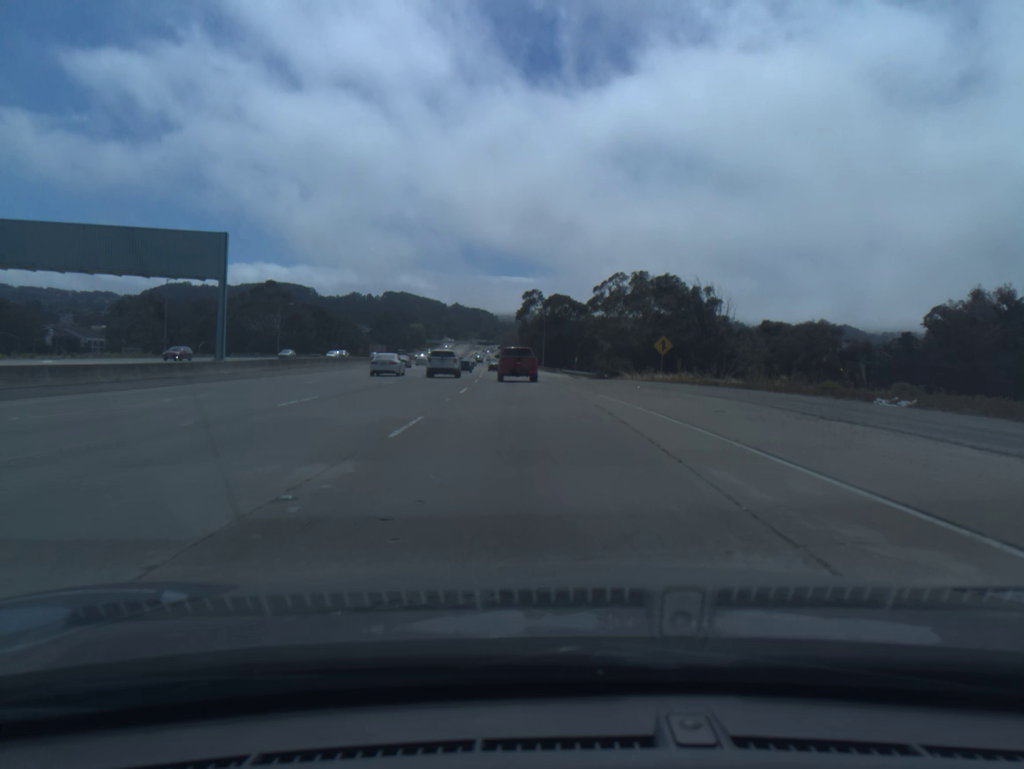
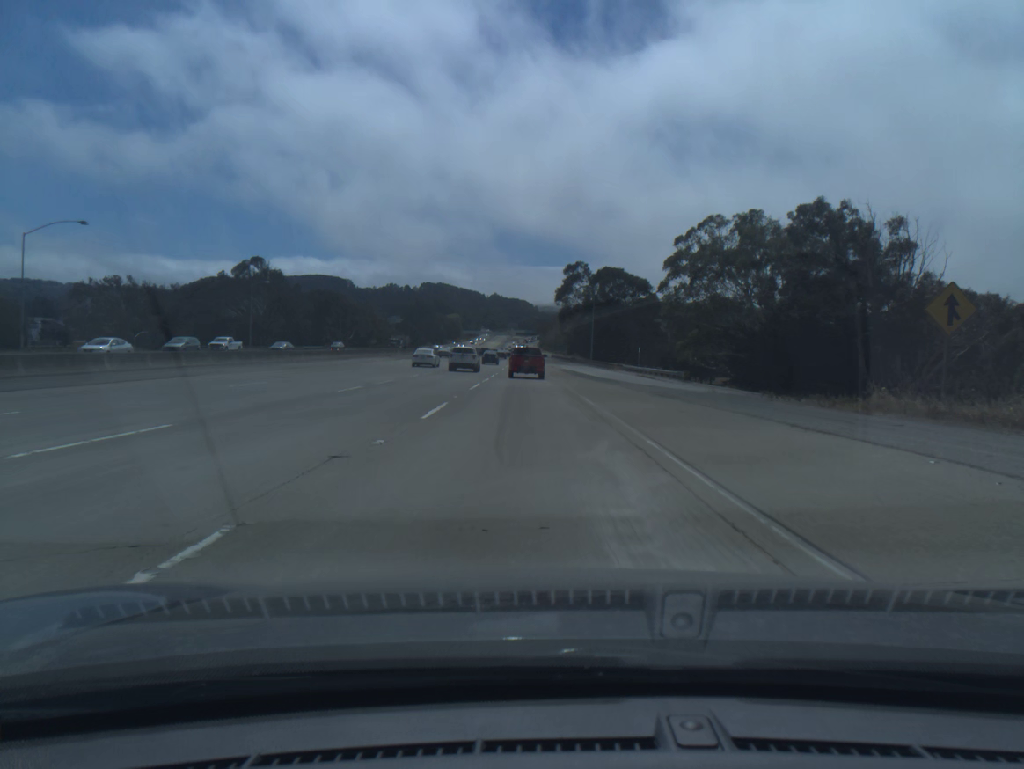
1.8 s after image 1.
(-1.1, +38.9) m; -3°
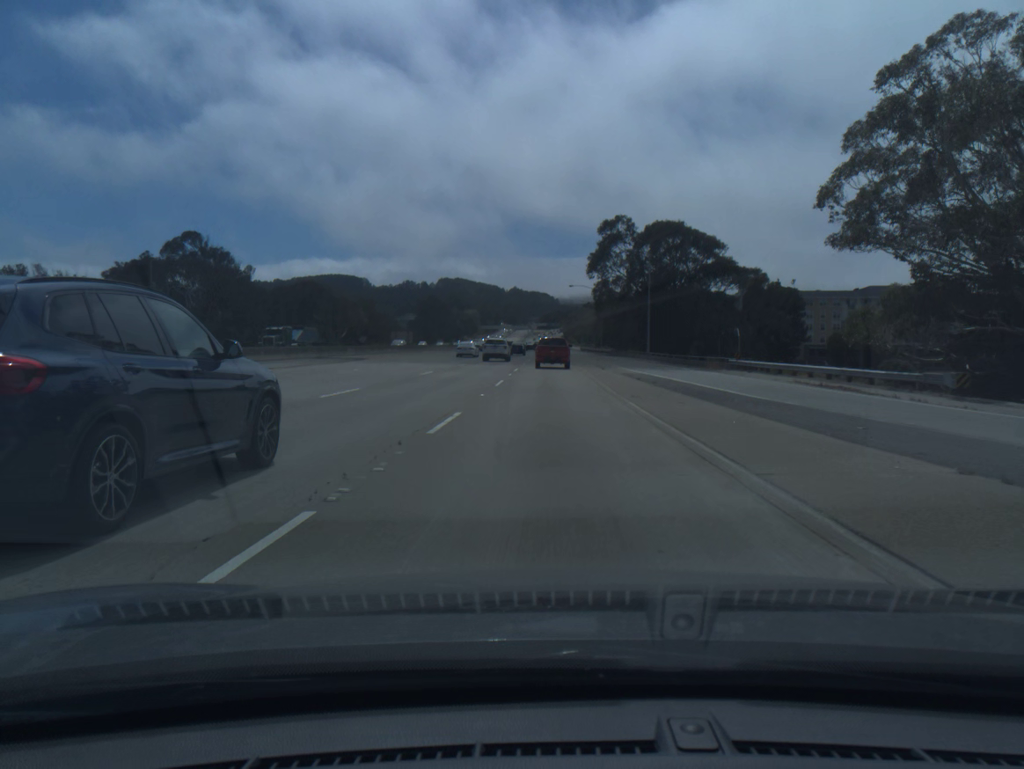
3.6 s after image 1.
(-0.9, +40.2) m; -2°
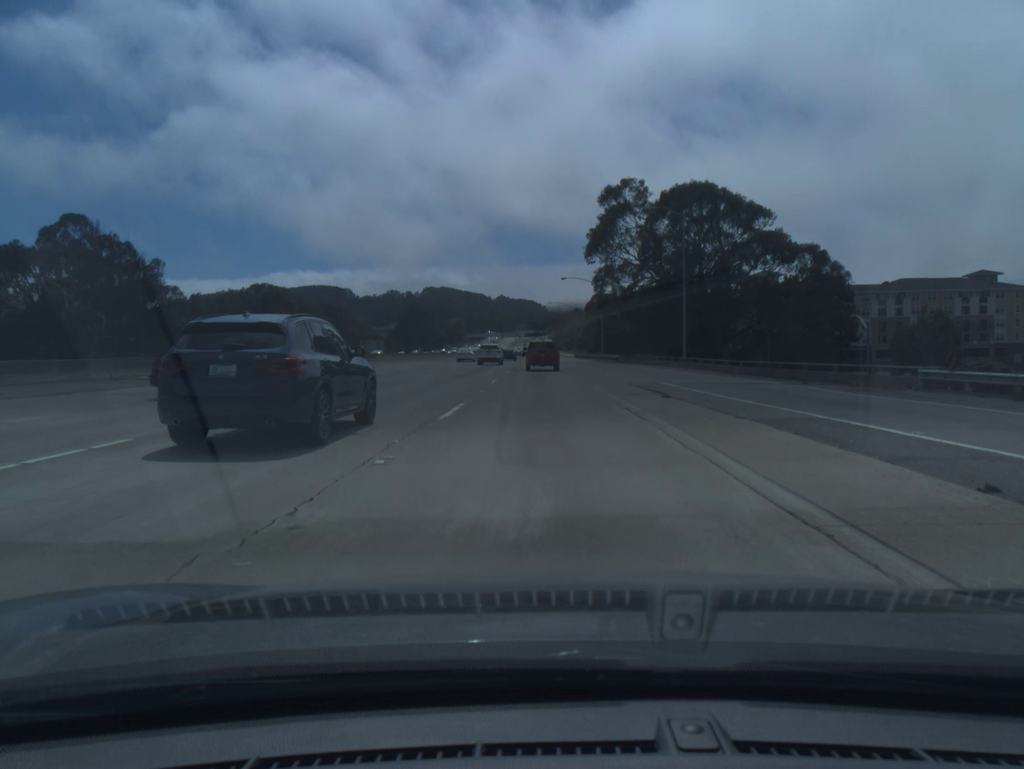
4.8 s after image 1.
(+0.2, +26.9) m; +1°
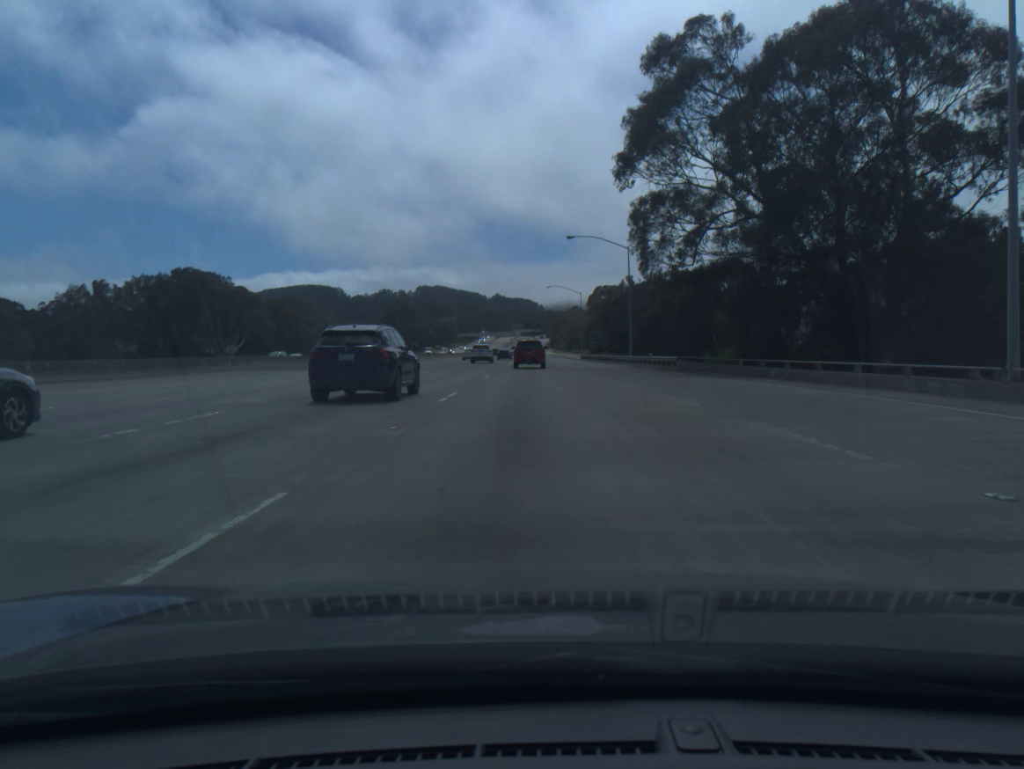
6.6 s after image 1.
(+0.2, +40.0) m; 0°
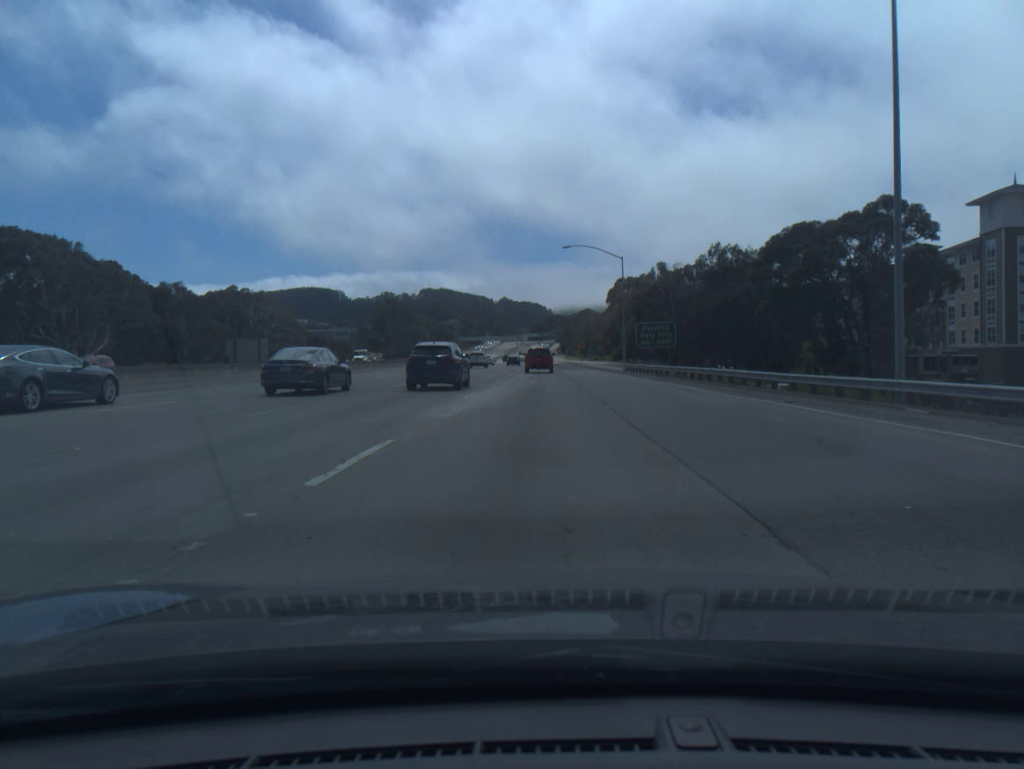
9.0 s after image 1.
(-0.4, +53.5) m; -1°
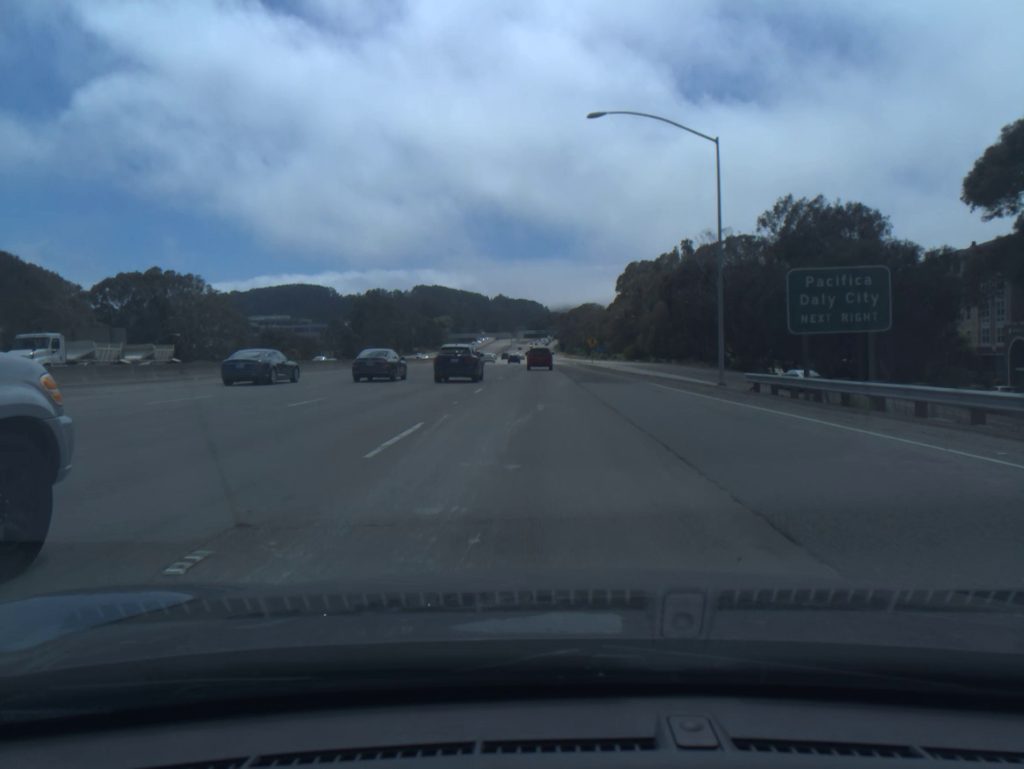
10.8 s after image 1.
(-0.1, +41.6) m; 0°
